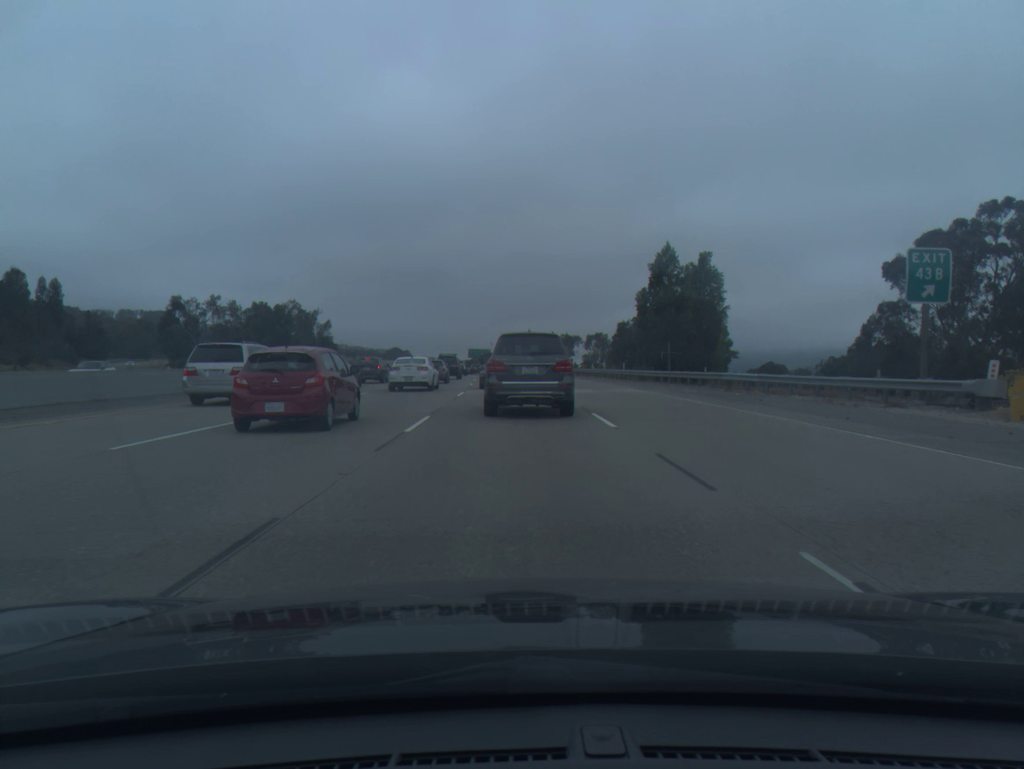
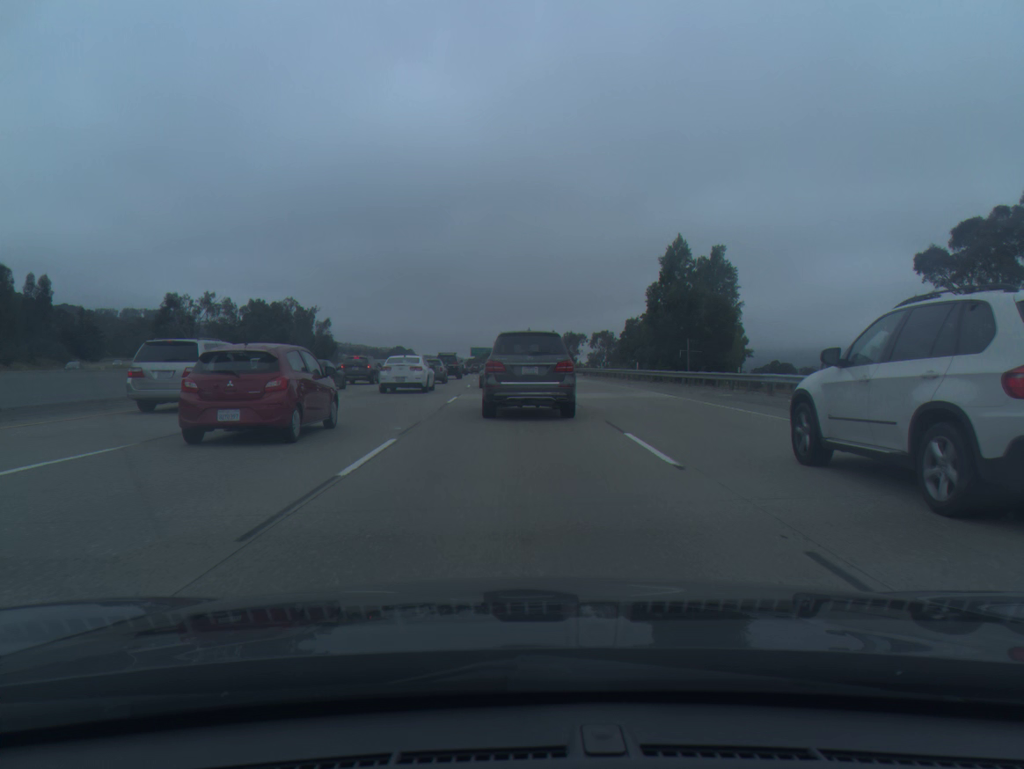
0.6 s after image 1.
(0.0, +5.2) m; 0°
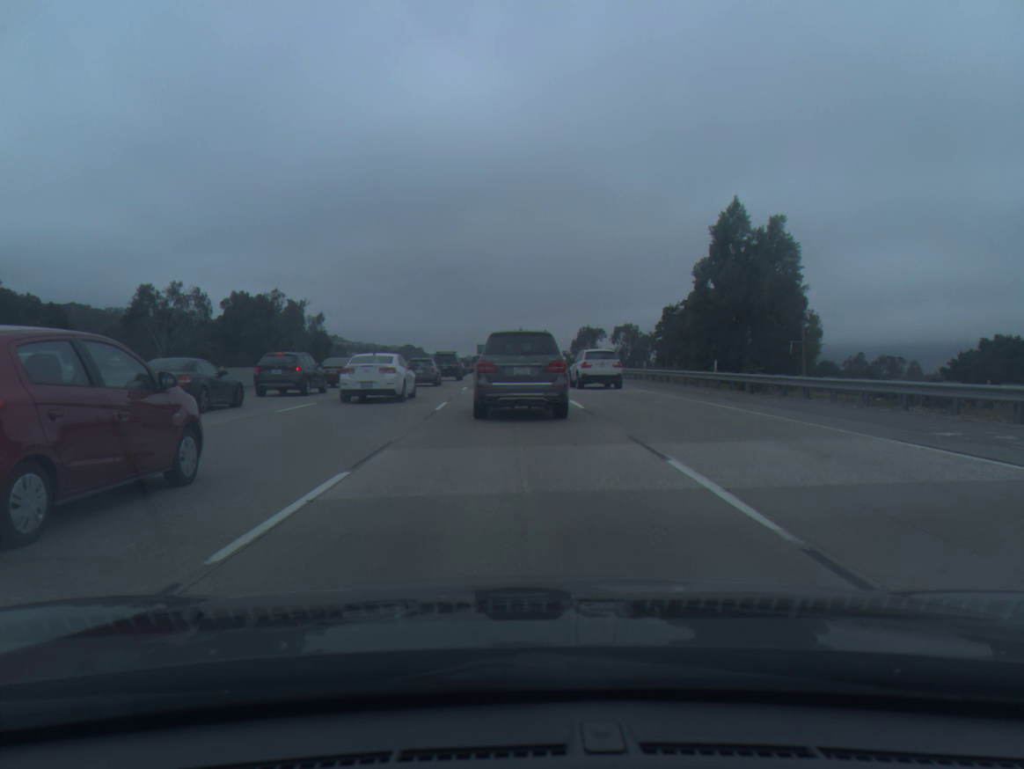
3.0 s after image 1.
(-0.1, +18.2) m; -1°
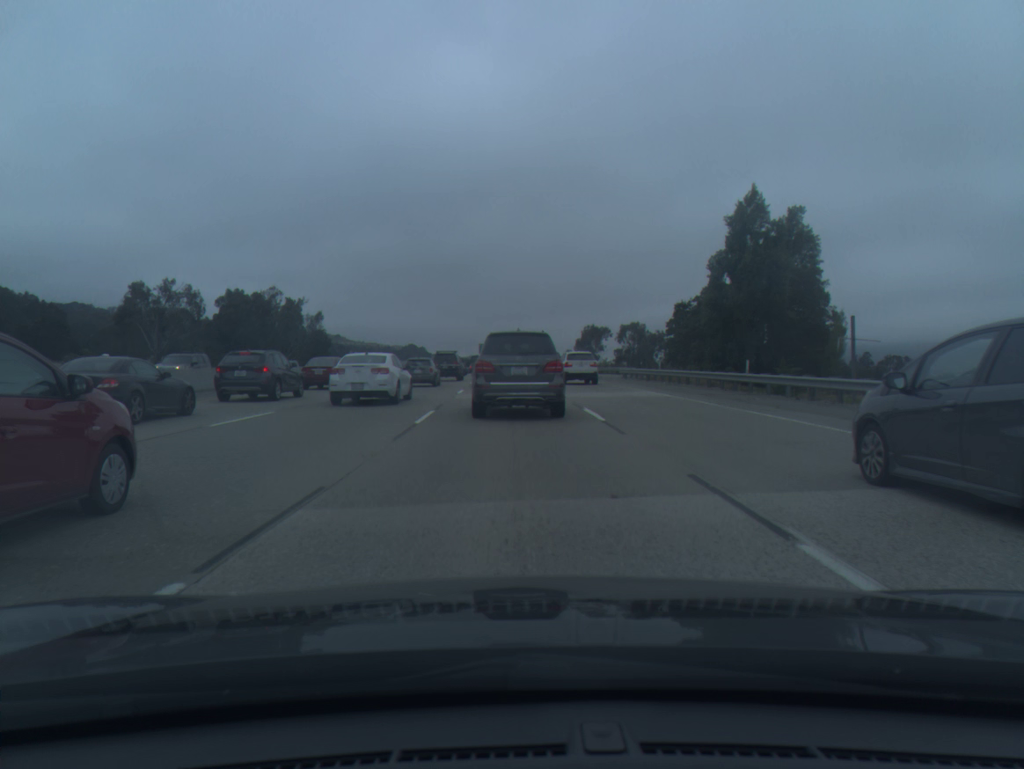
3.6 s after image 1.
(0.0, +4.2) m; 0°
